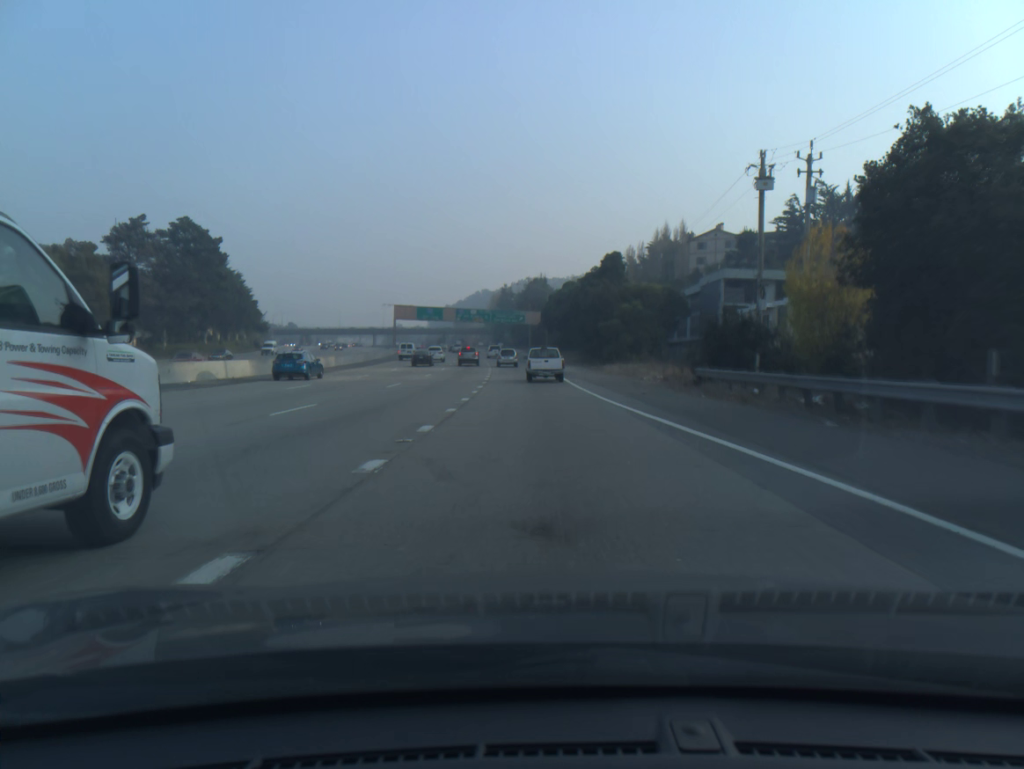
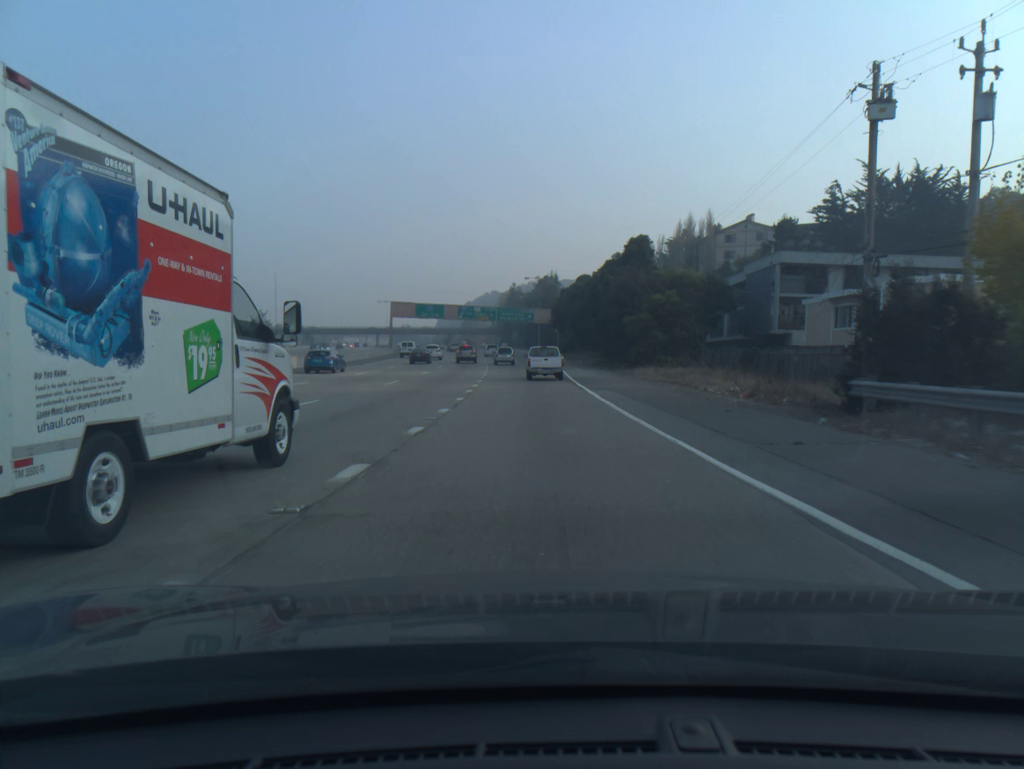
(-0.1, +14.1) m; -1°
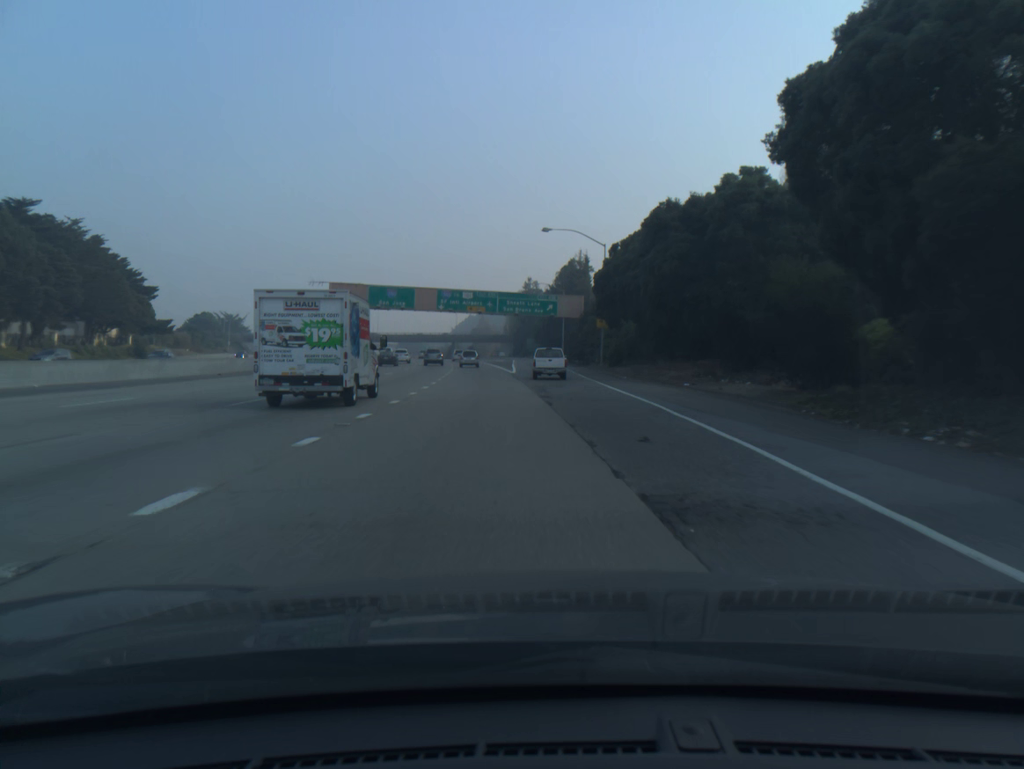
(-1.0, +55.7) m; -1°
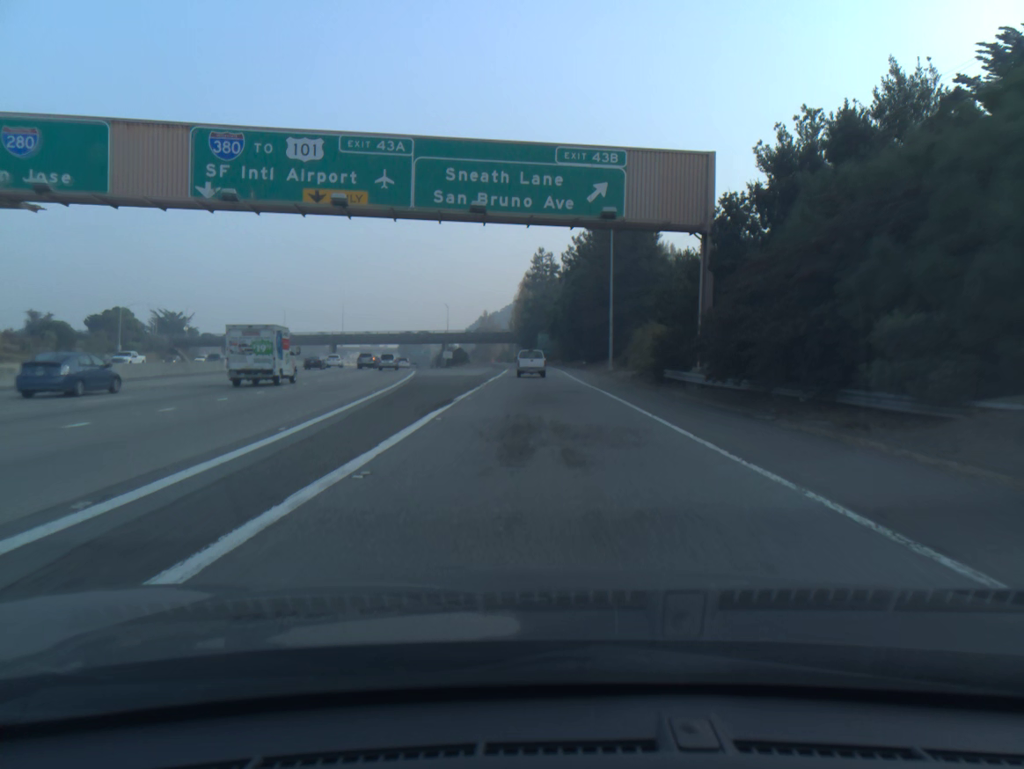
(-0.3, +68.1) m; -1°
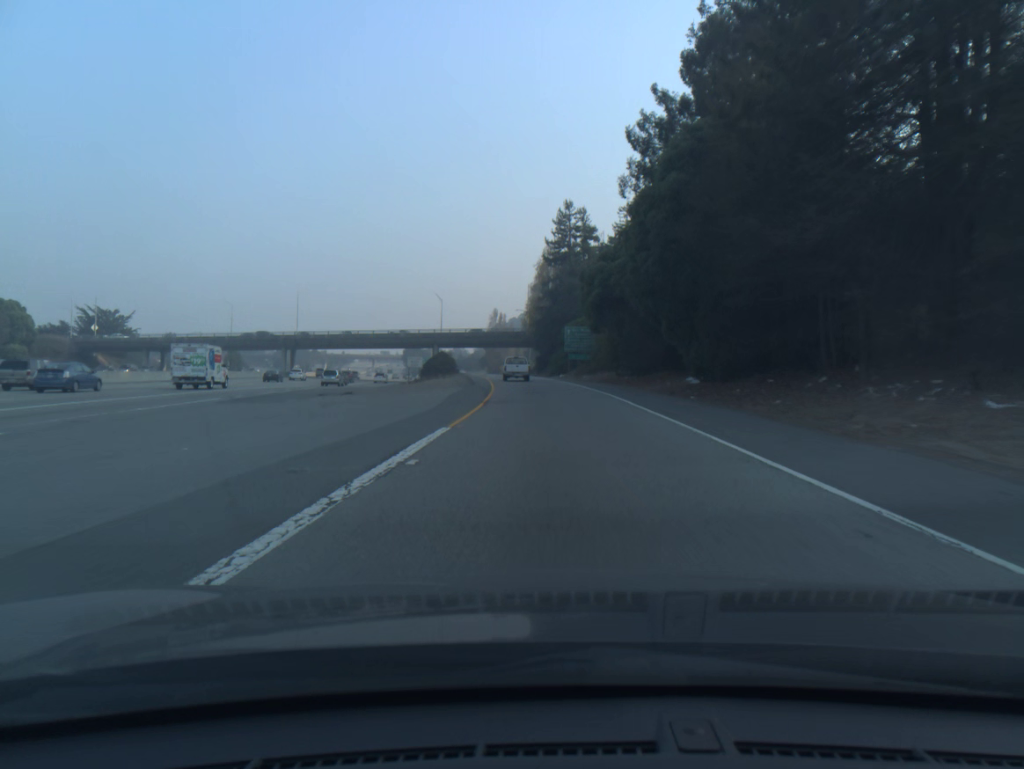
(-0.7, +54.2) m; -1°
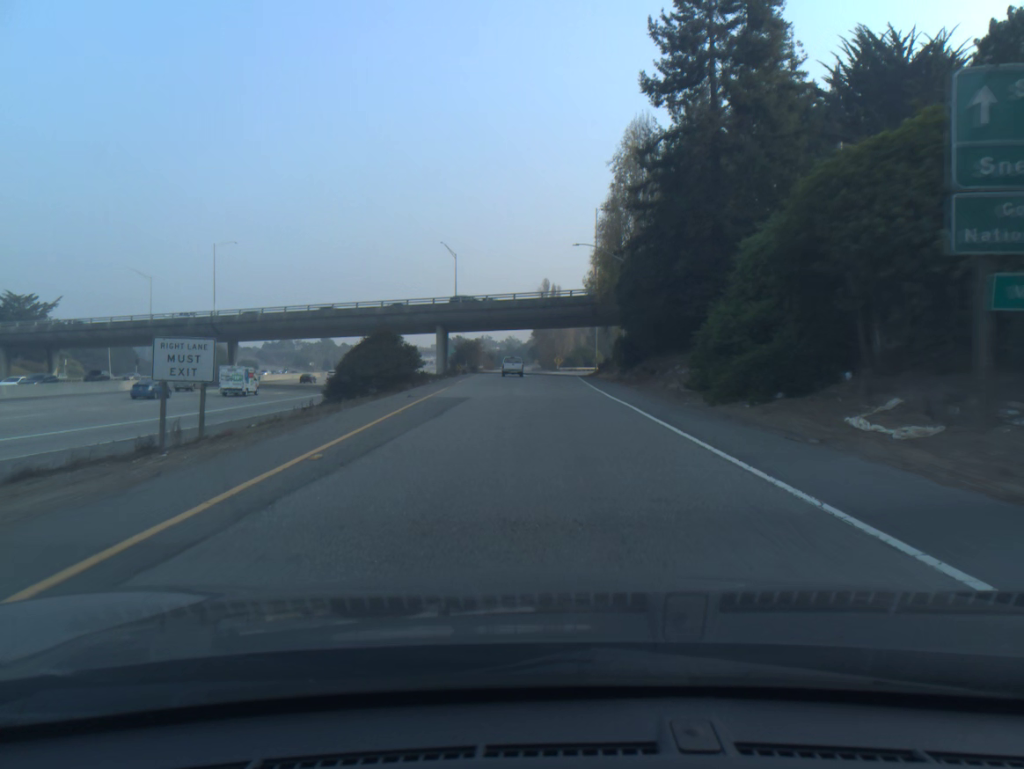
(-2.2, +63.6) m; -4°
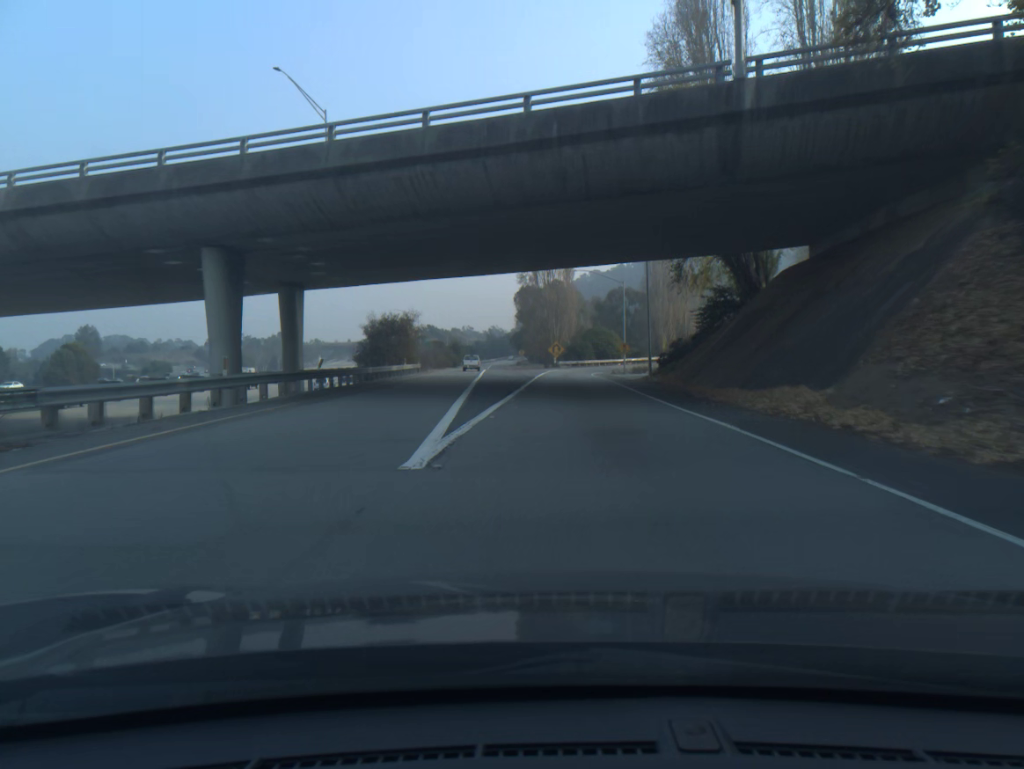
(-0.1, +59.5) m; +1°
